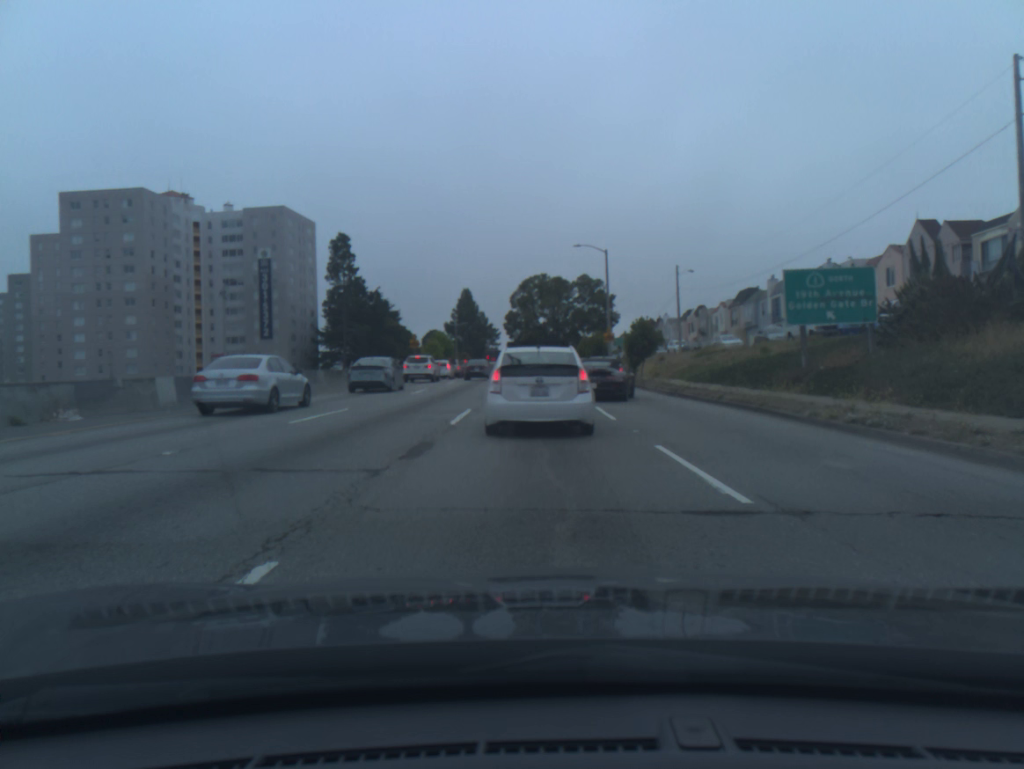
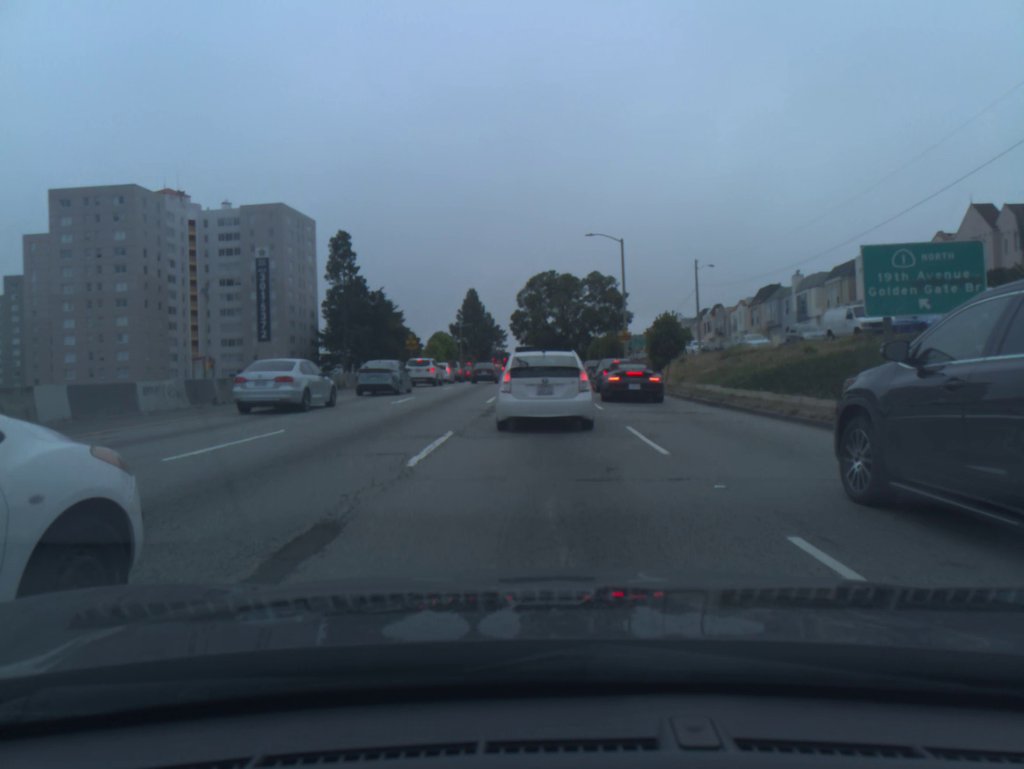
(0.0, +5.4) m; 0°
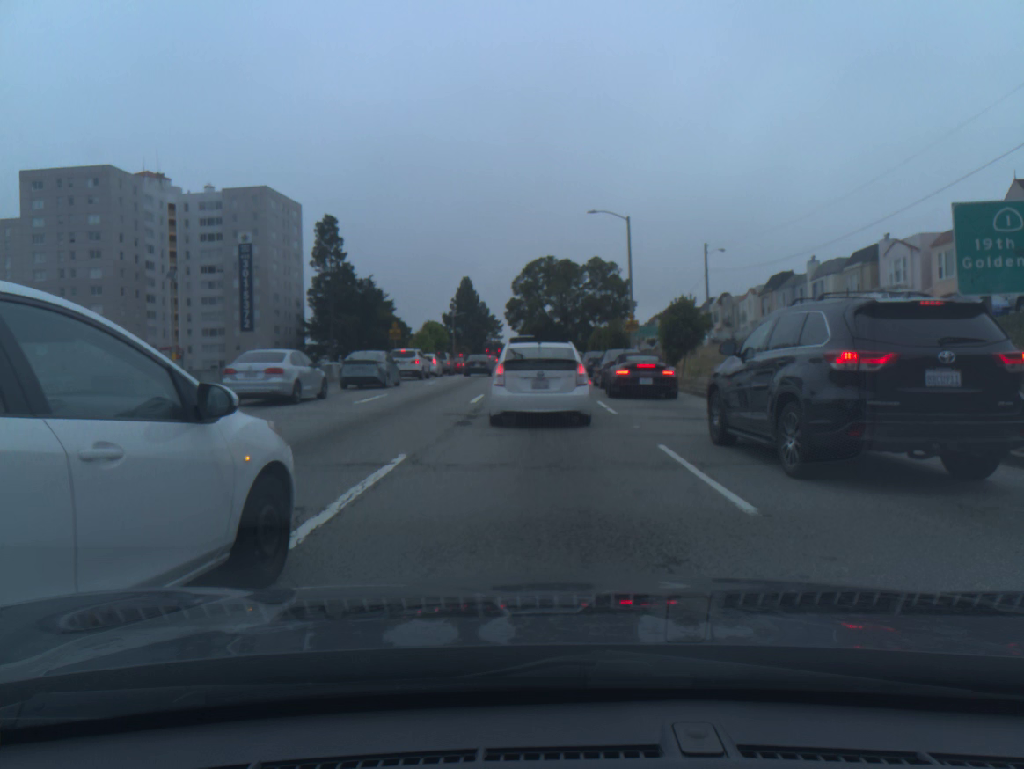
(0.0, +4.3) m; 0°
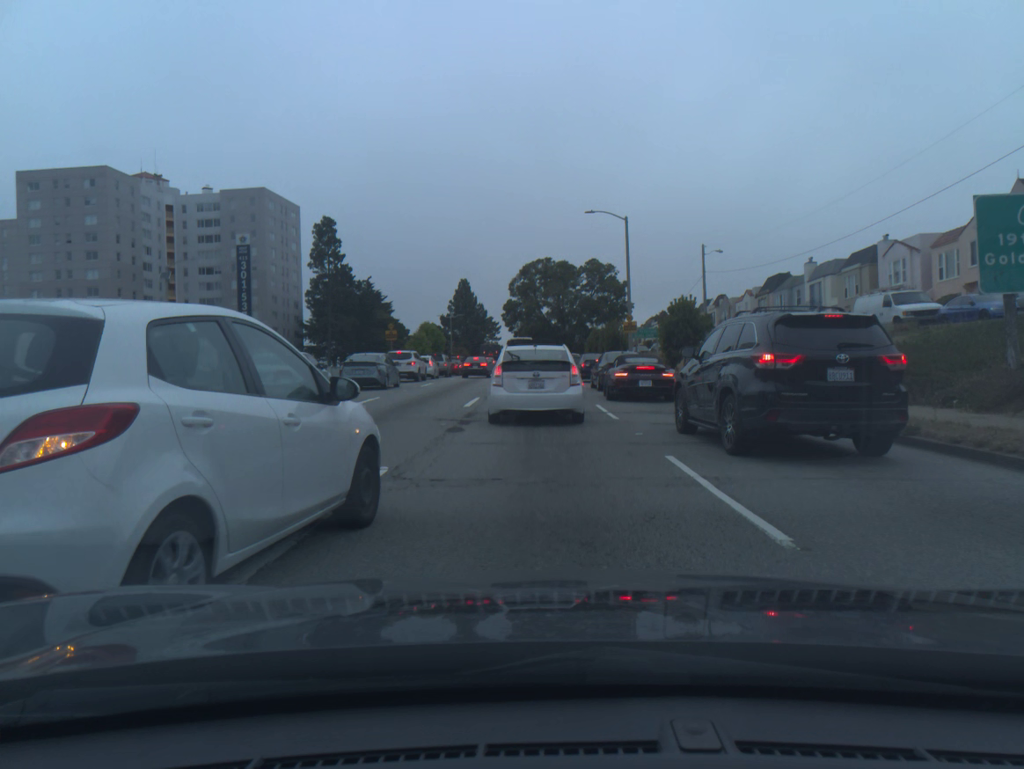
(0.0, +1.0) m; 0°
